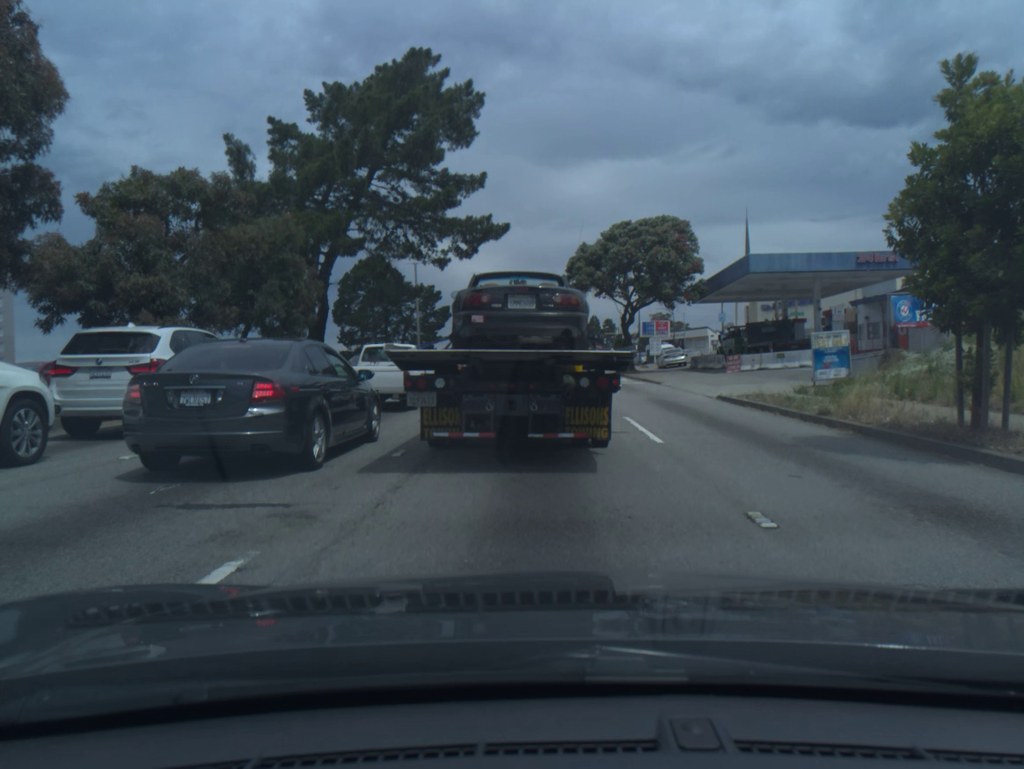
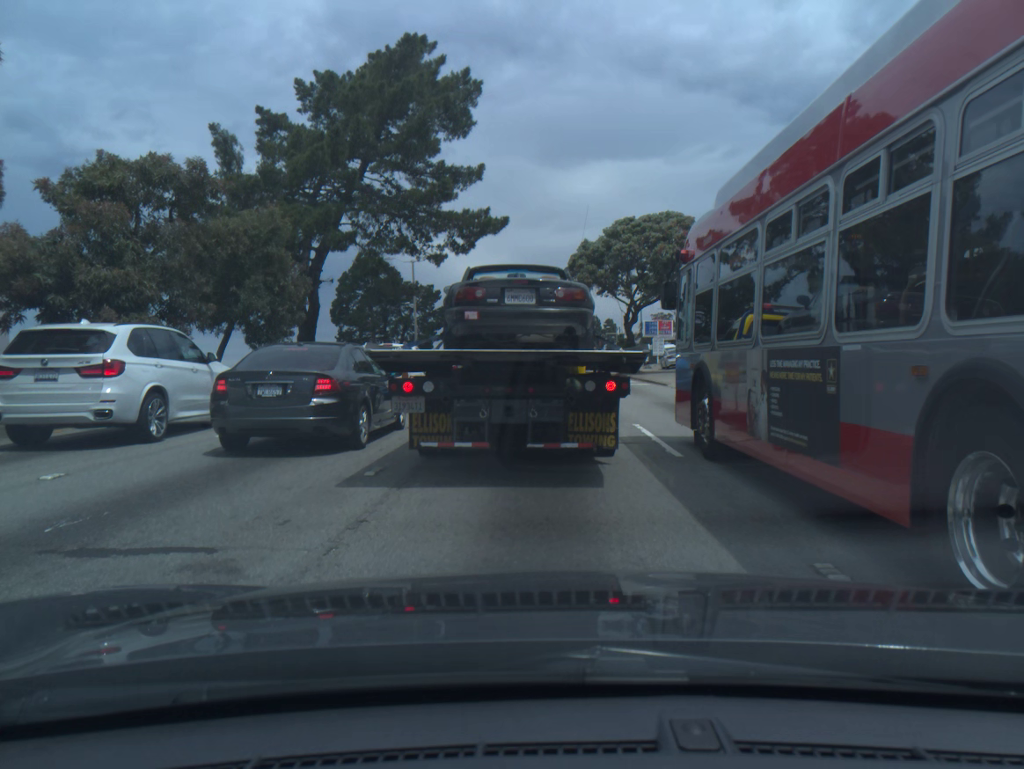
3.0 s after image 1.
(0.0, +1.6) m; 0°
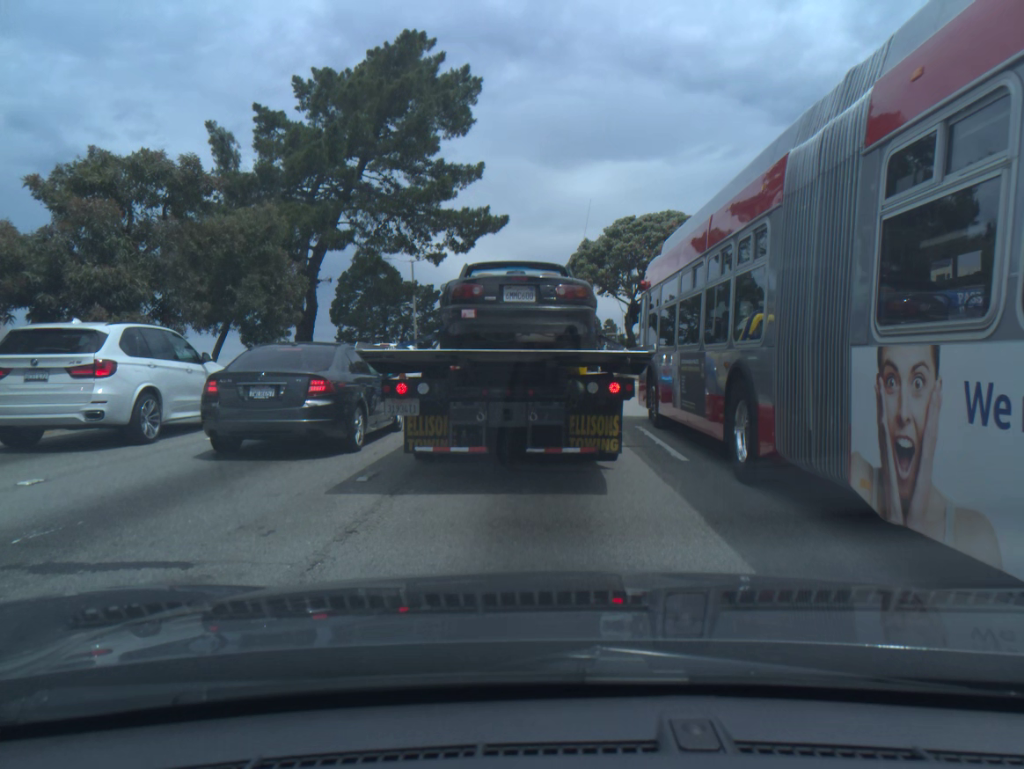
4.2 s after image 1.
(0.0, +0.3) m; 0°
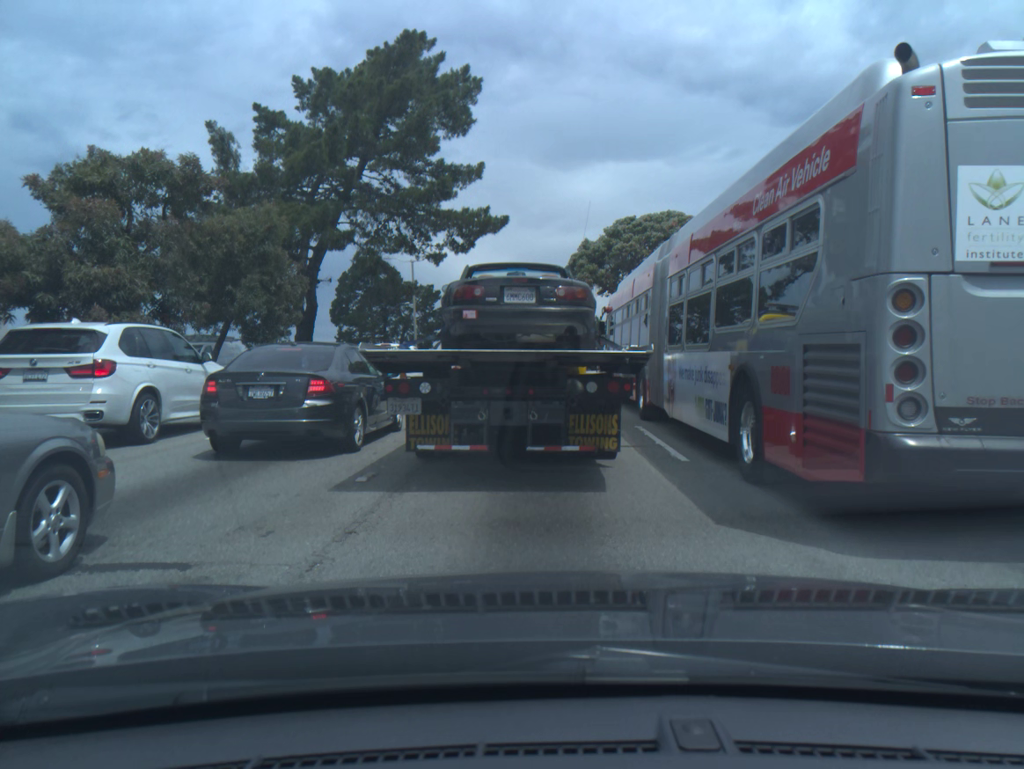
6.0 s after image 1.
(0.0, 0.0) m; 0°
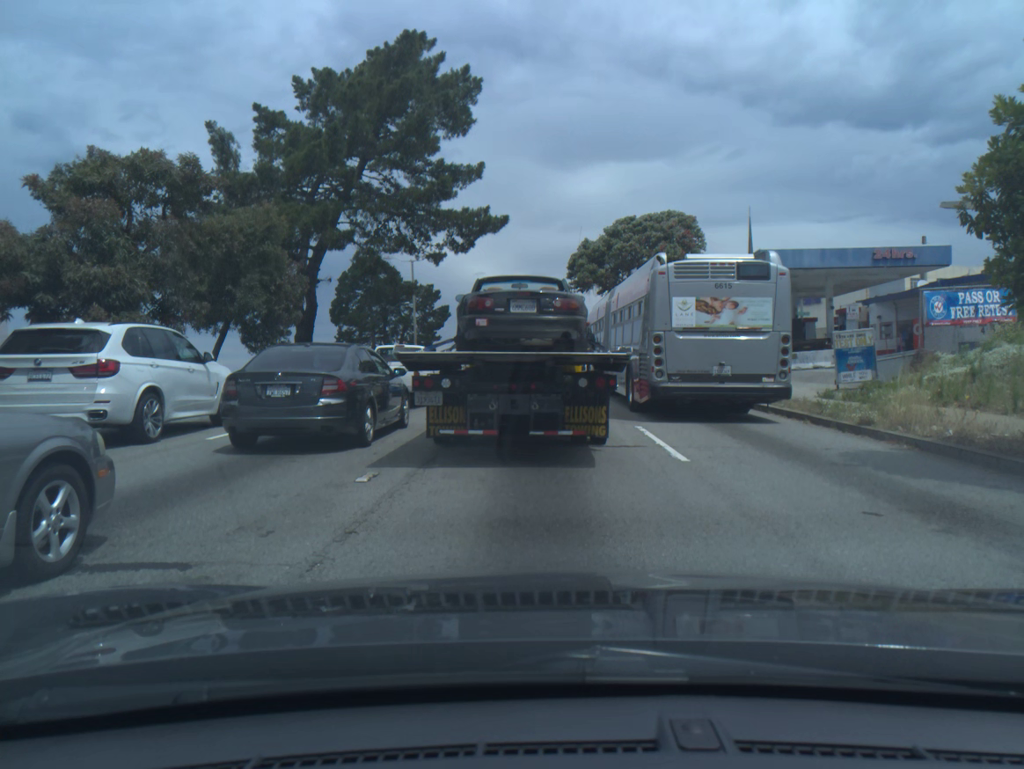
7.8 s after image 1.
(0.0, -0.1) m; 0°
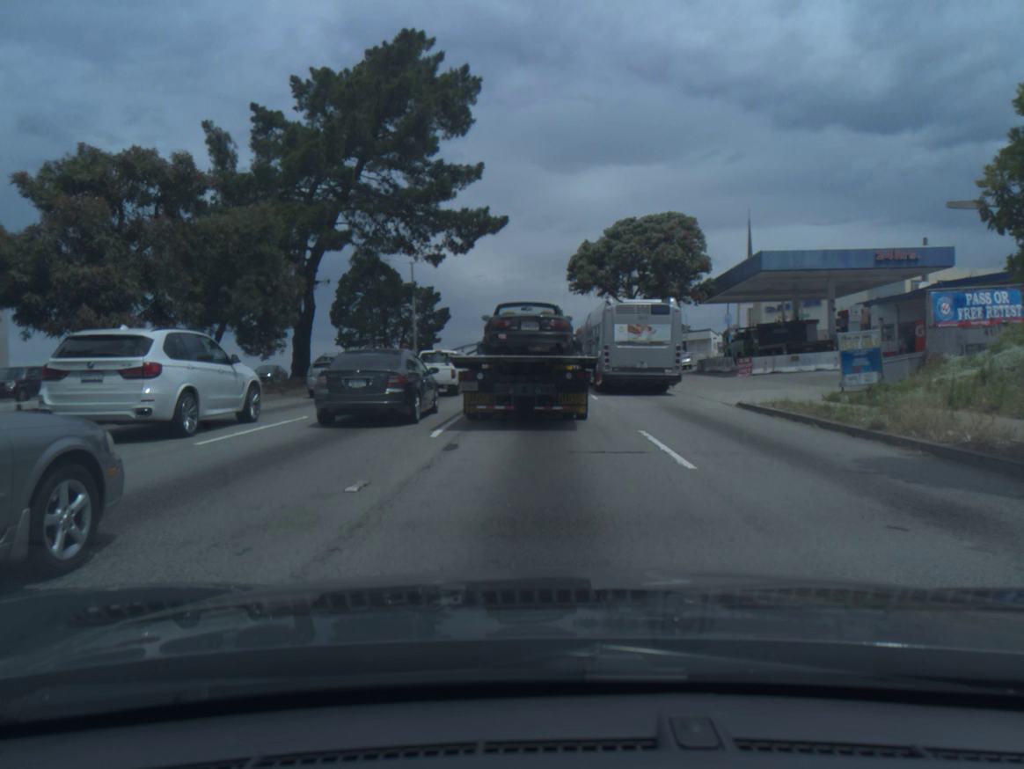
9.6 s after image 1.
(0.0, +0.3) m; 0°
